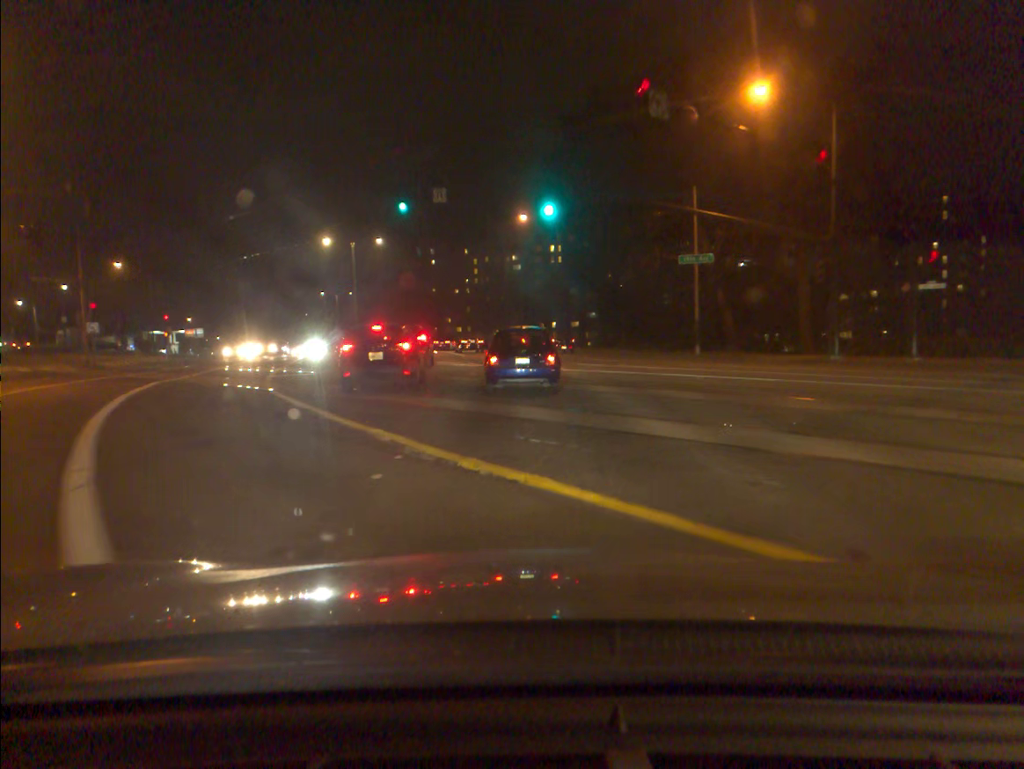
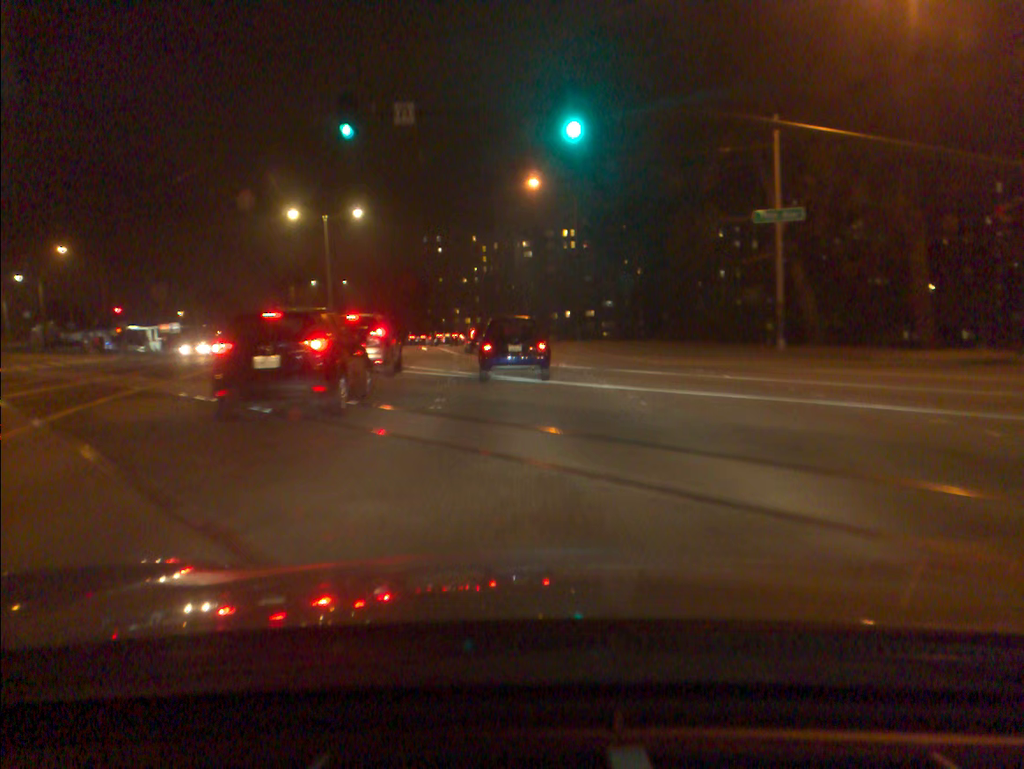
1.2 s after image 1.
(0.0, +12.6) m; -1°
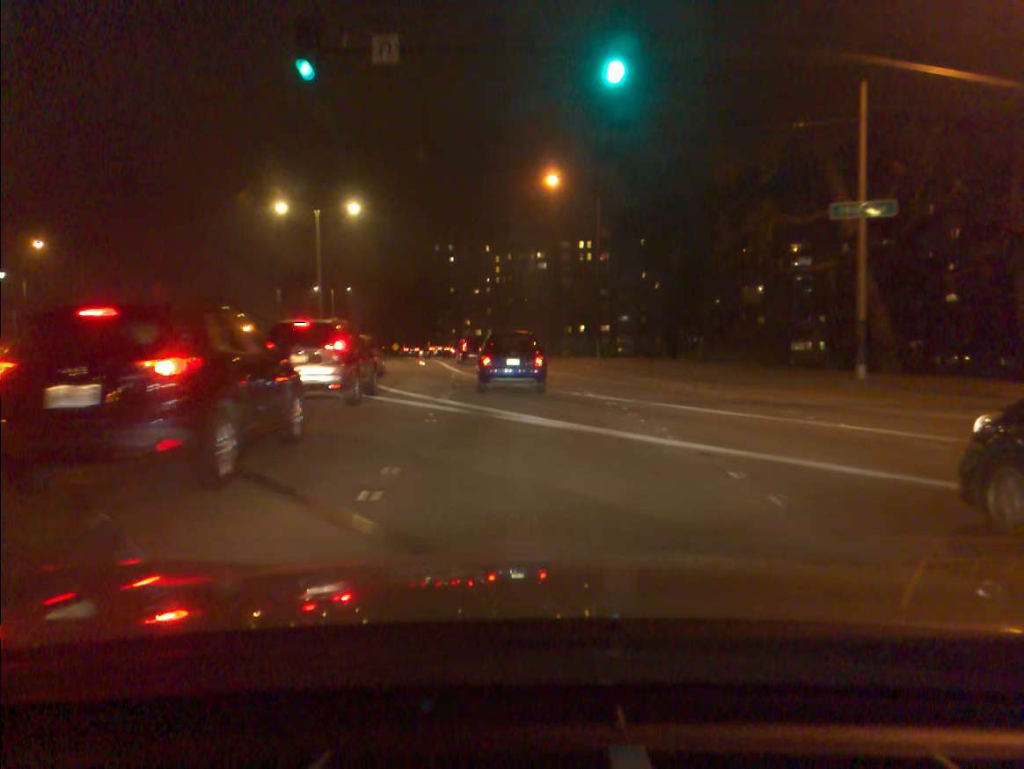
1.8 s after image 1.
(0.0, +6.1) m; 0°
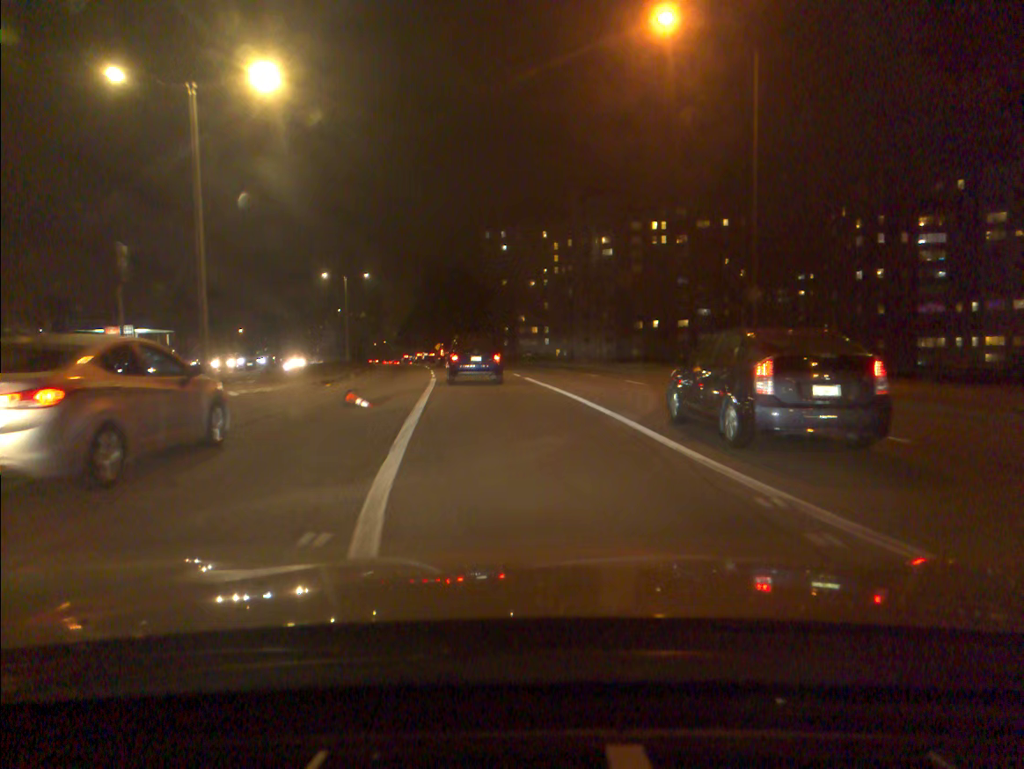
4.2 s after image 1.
(-0.9, +24.8) m; -5°
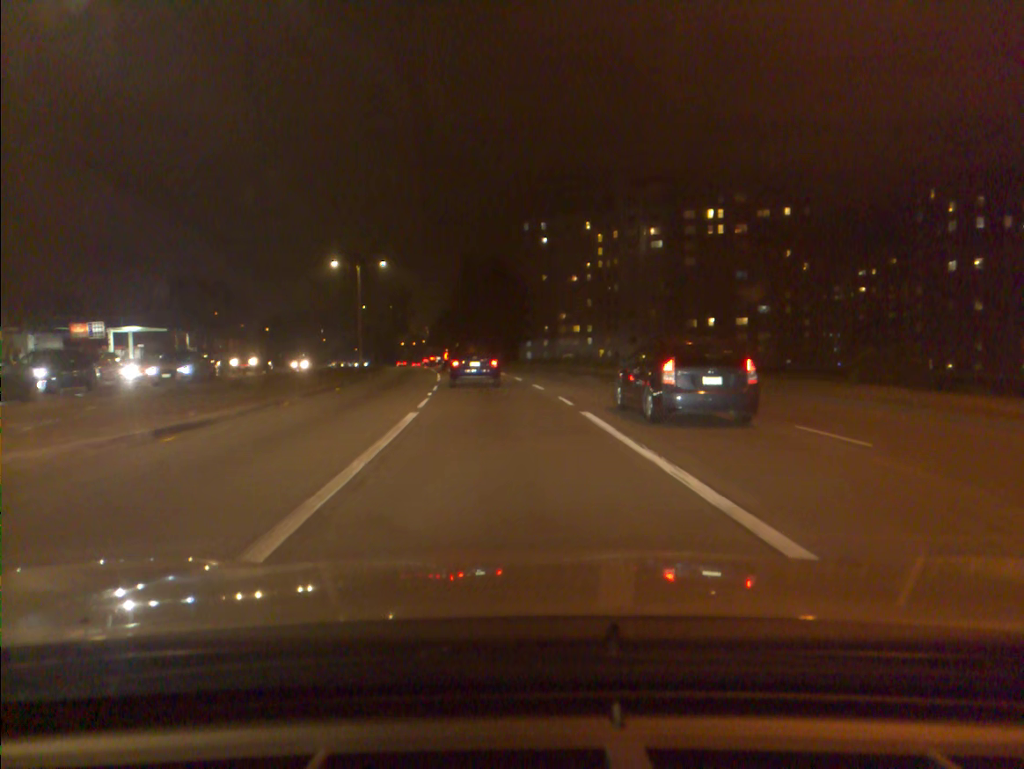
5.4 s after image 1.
(-0.3, +13.4) m; -3°
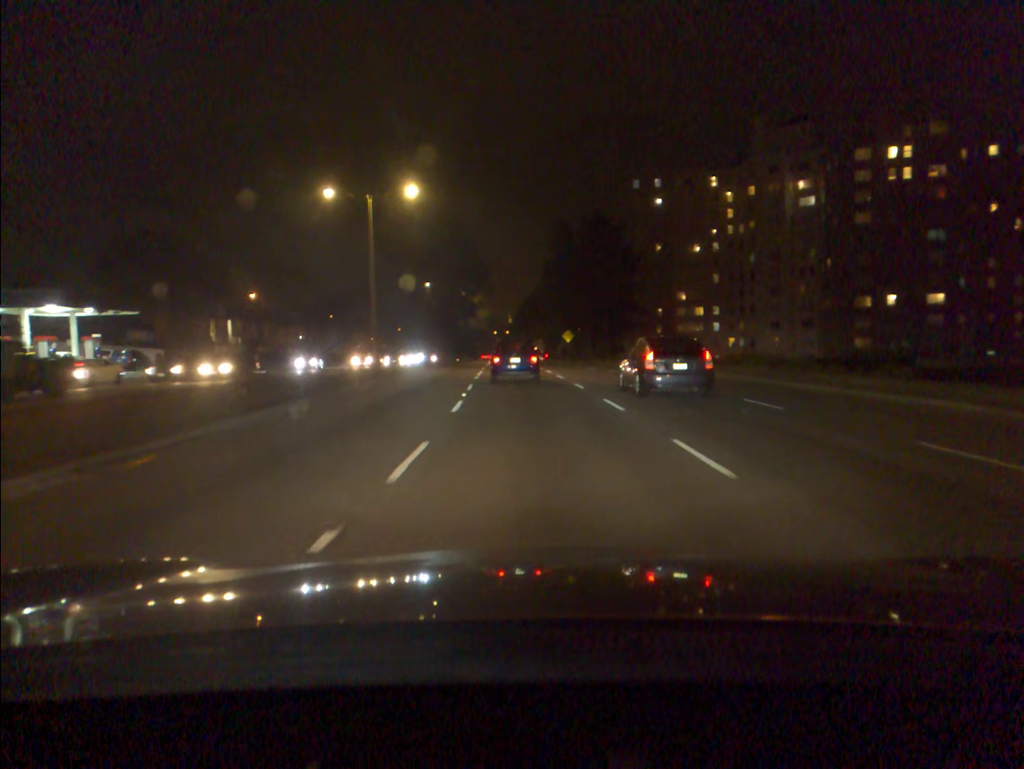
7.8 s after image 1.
(-2.0, +31.3) m; -7°
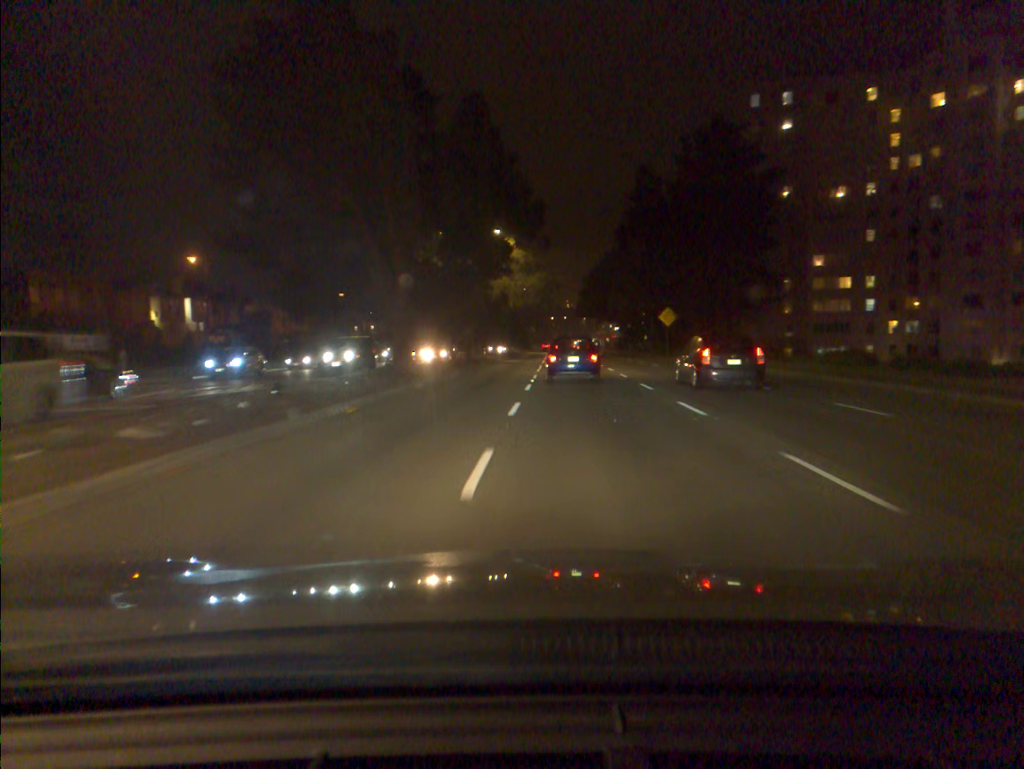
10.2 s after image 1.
(-1.4, +38.2) m; -4°
